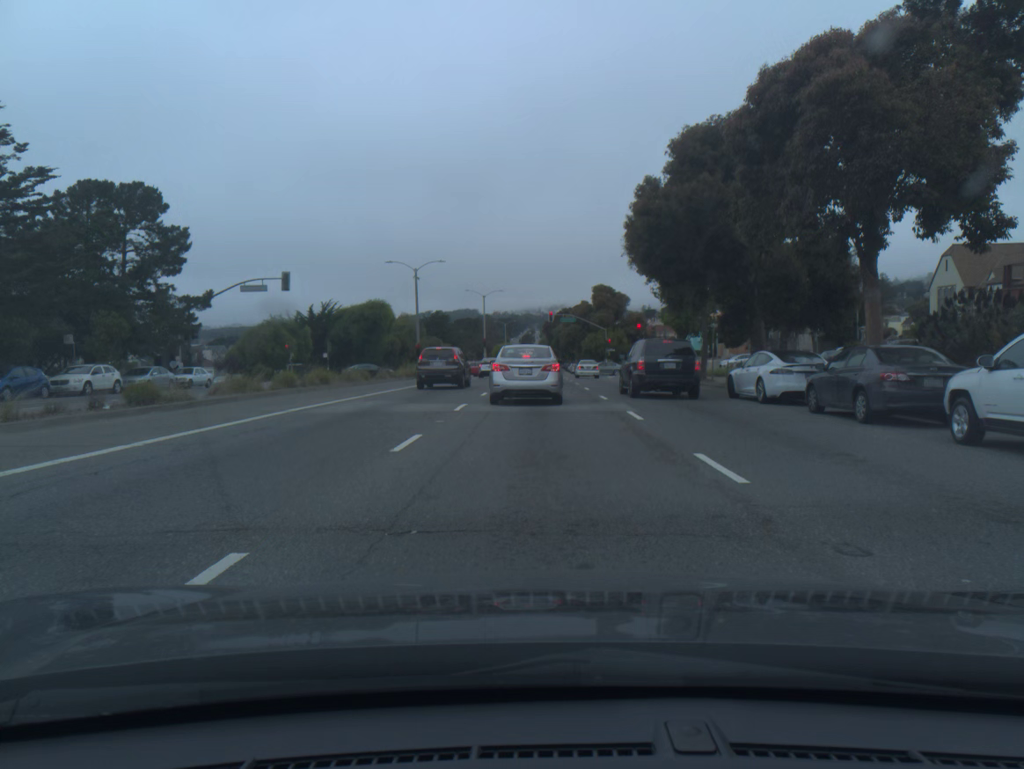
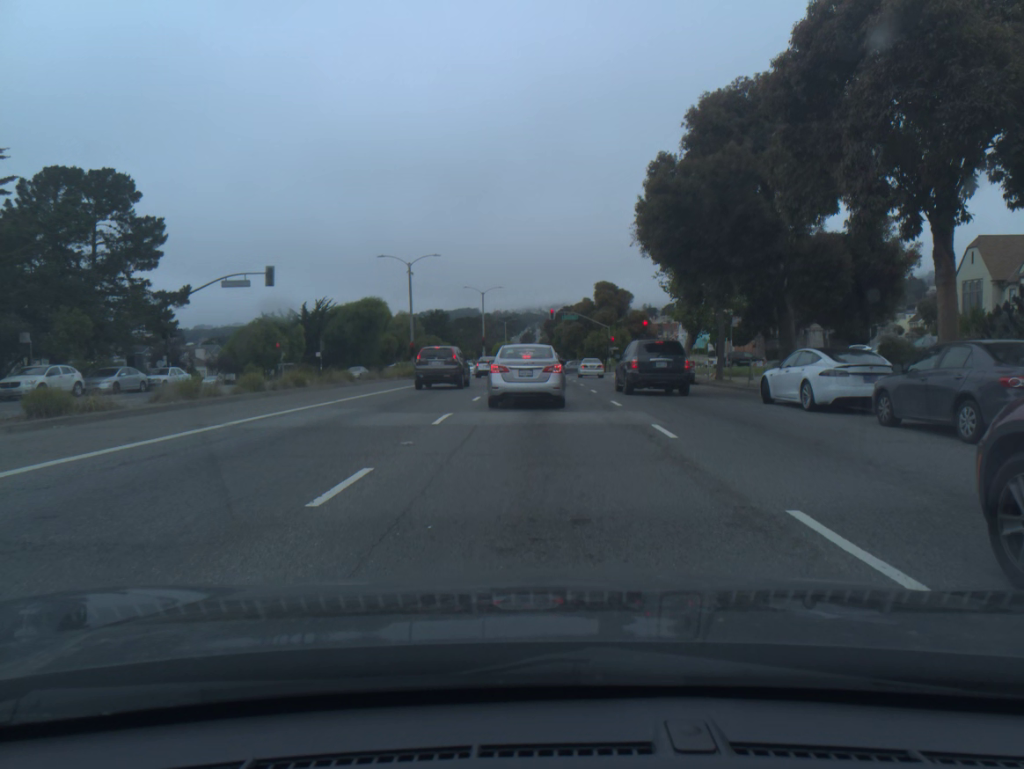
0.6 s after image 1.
(0.0, +3.6) m; 0°
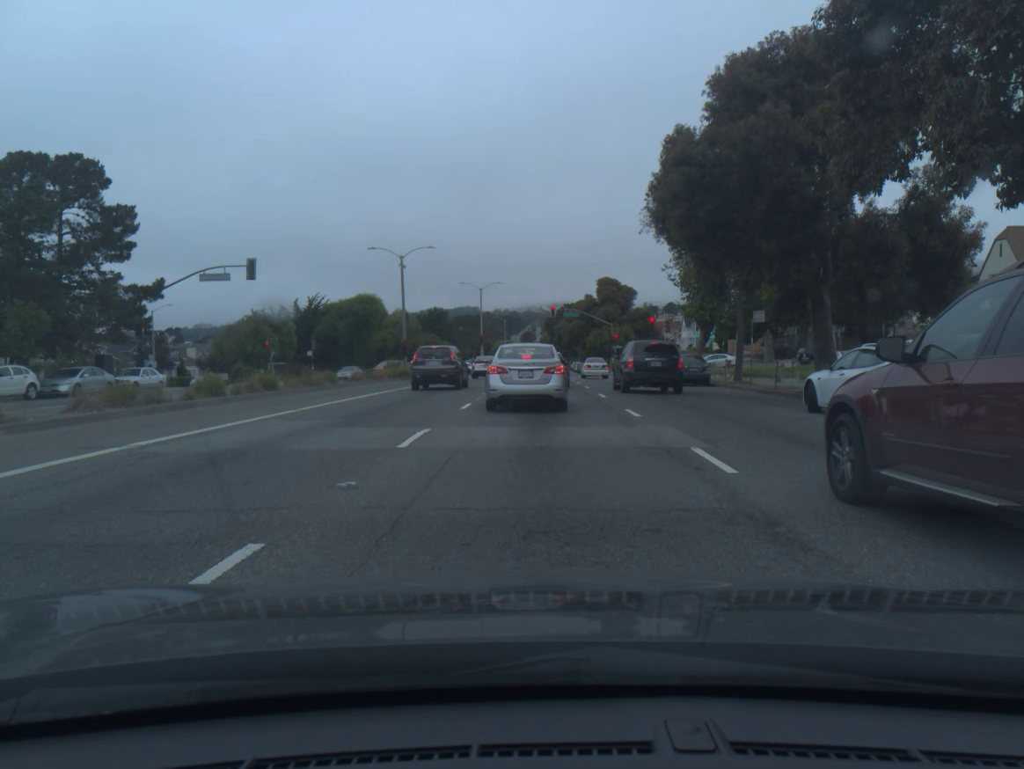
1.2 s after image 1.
(0.0, +3.3) m; 0°
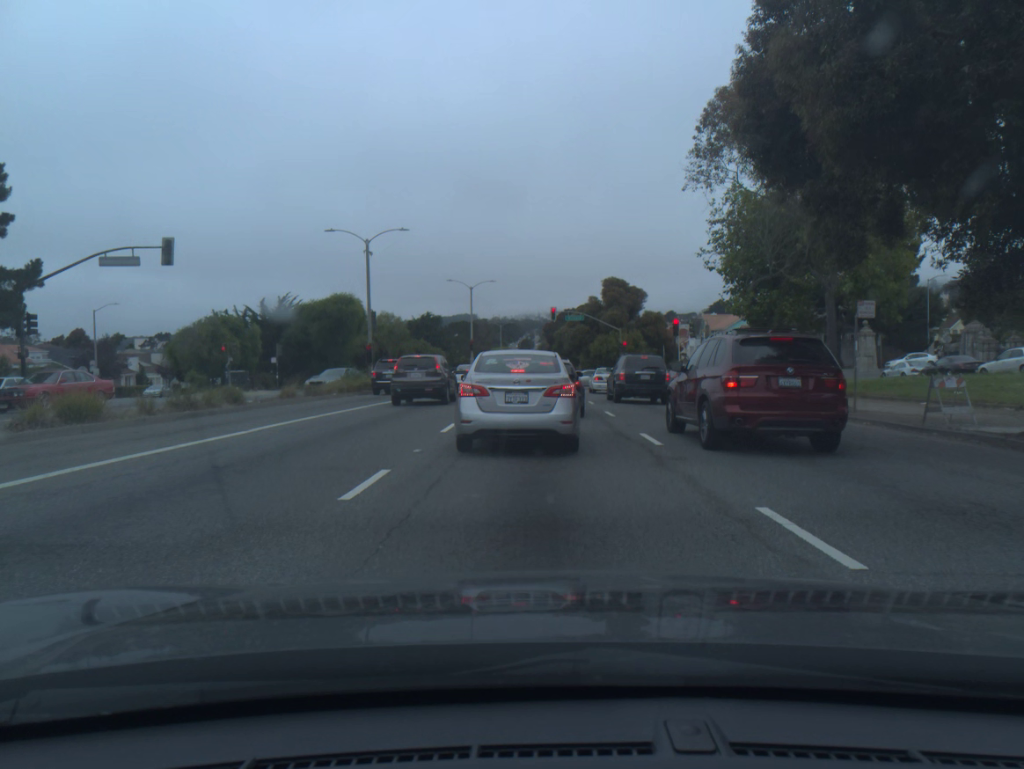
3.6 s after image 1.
(0.0, +10.6) m; 0°
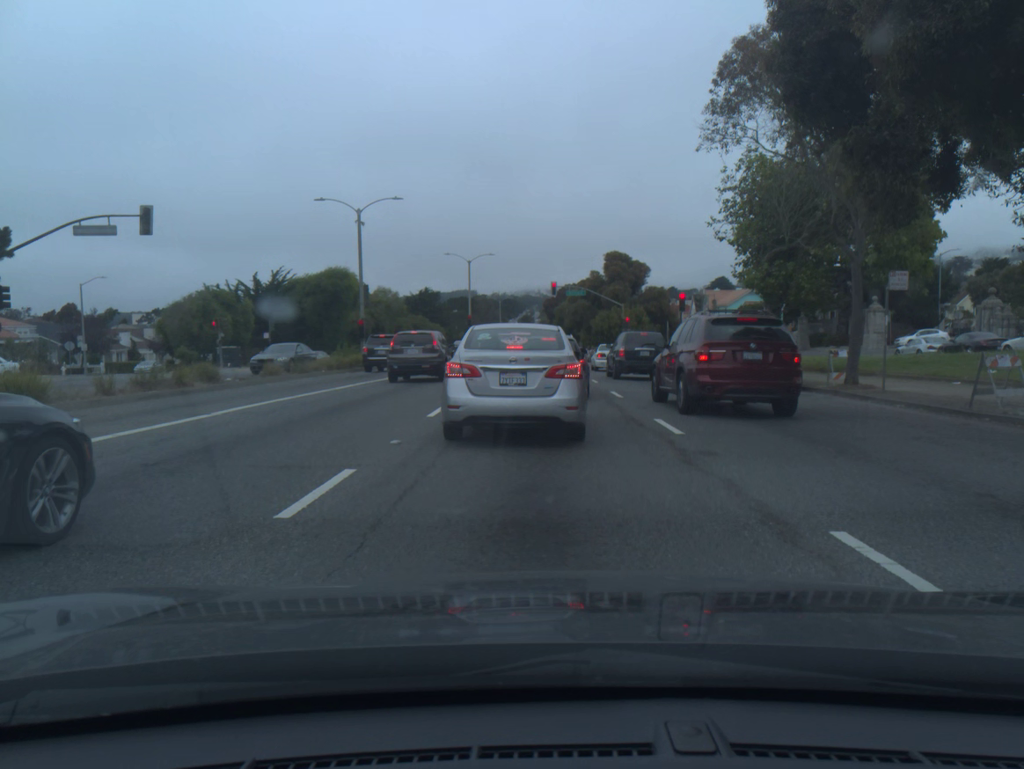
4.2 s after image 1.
(0.0, +1.8) m; 0°
